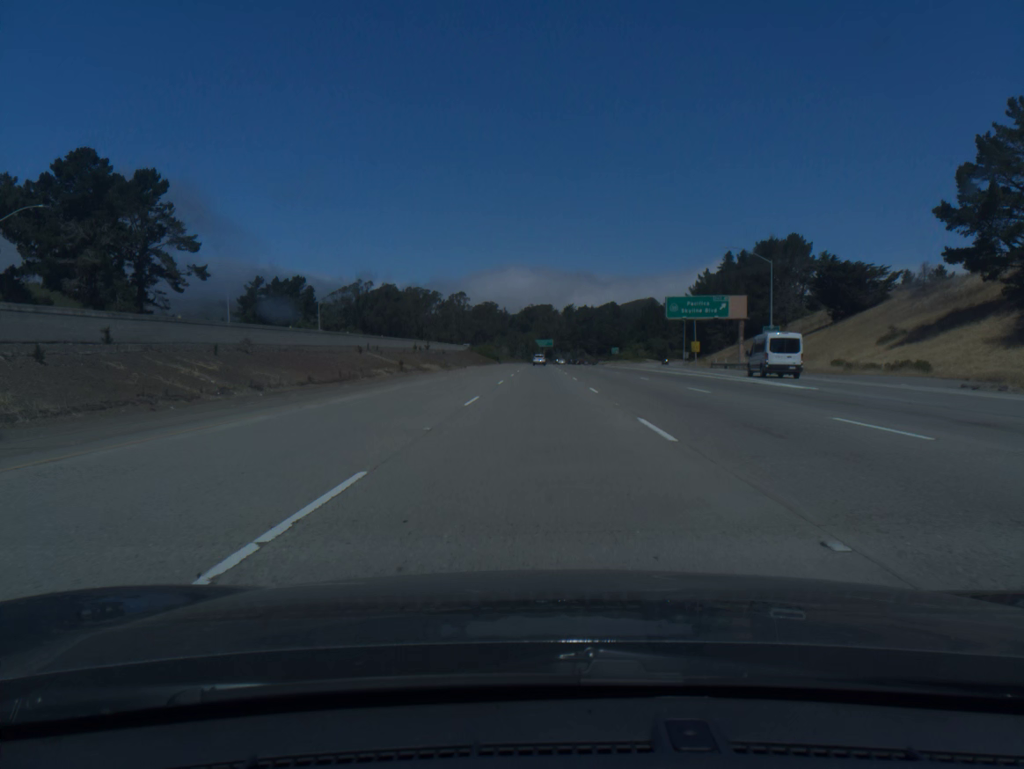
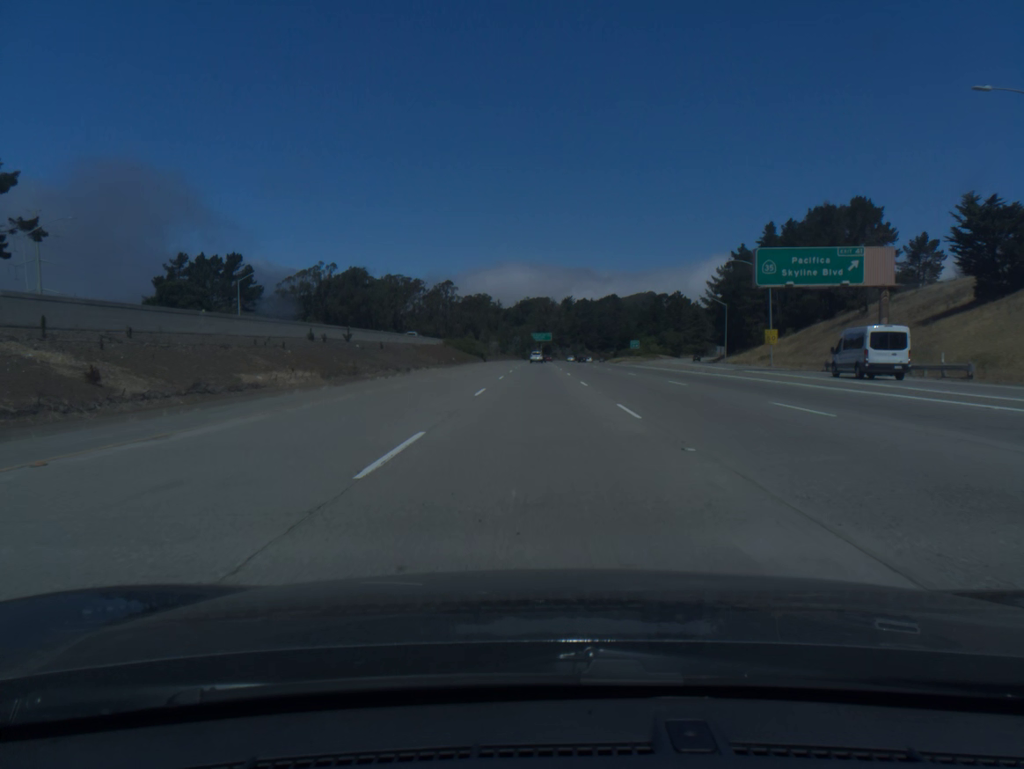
(0.0, +40.3) m; 0°
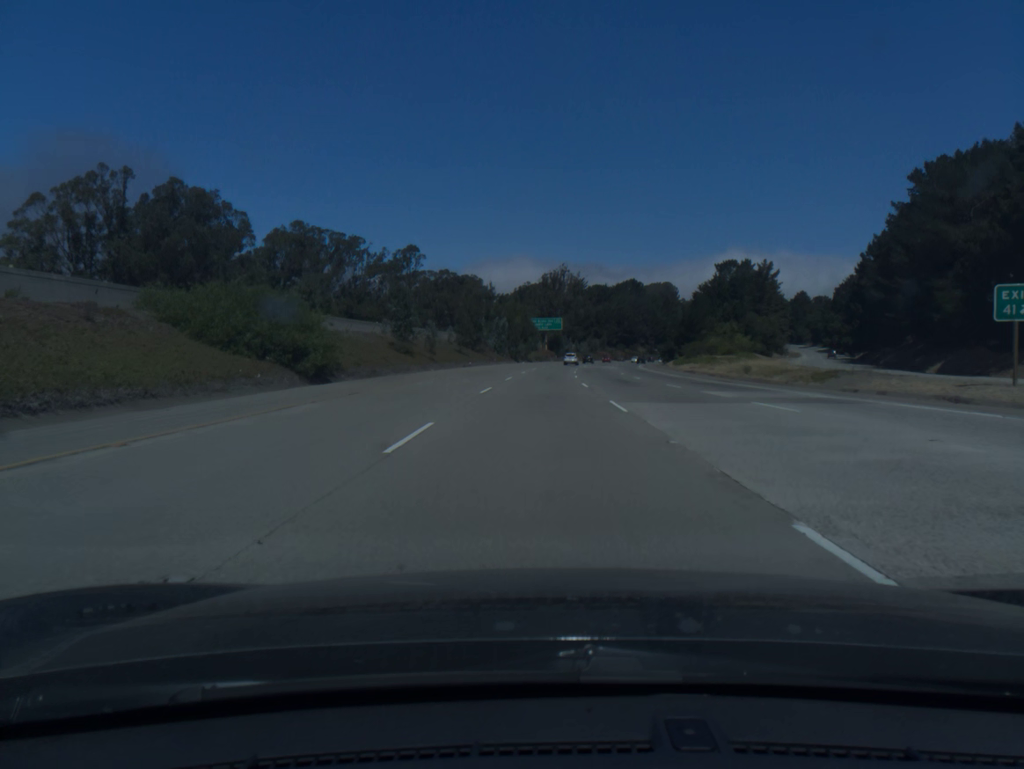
(0.0, +100.3) m; 0°
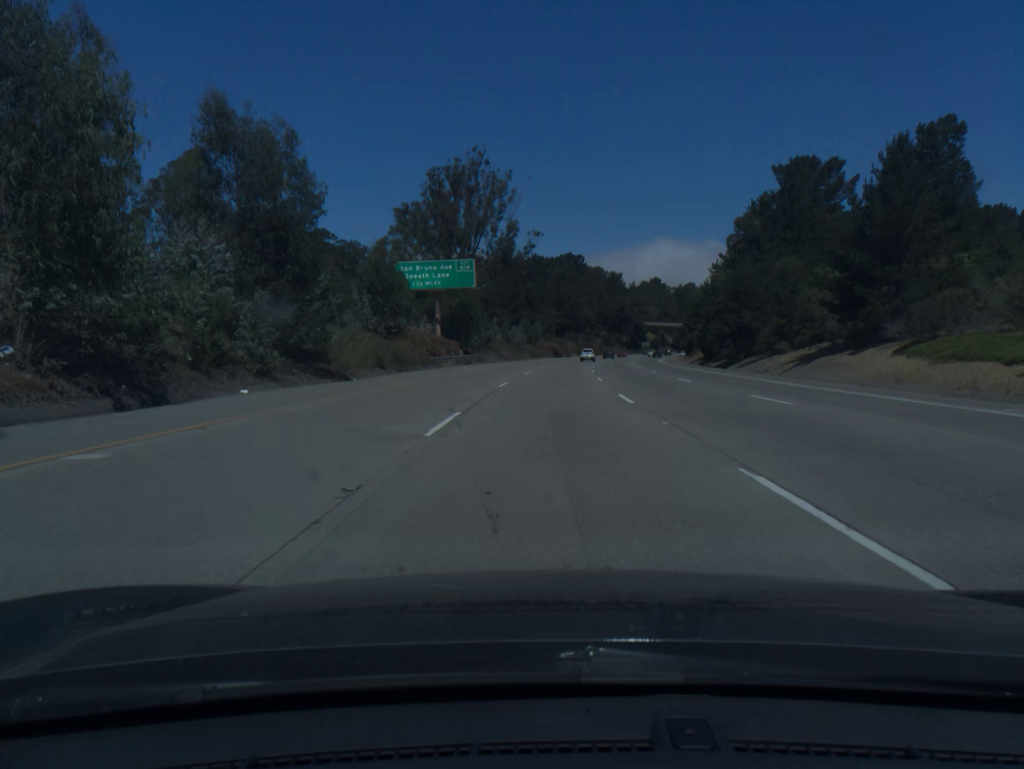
(+3.6, +100.2) m; +5°
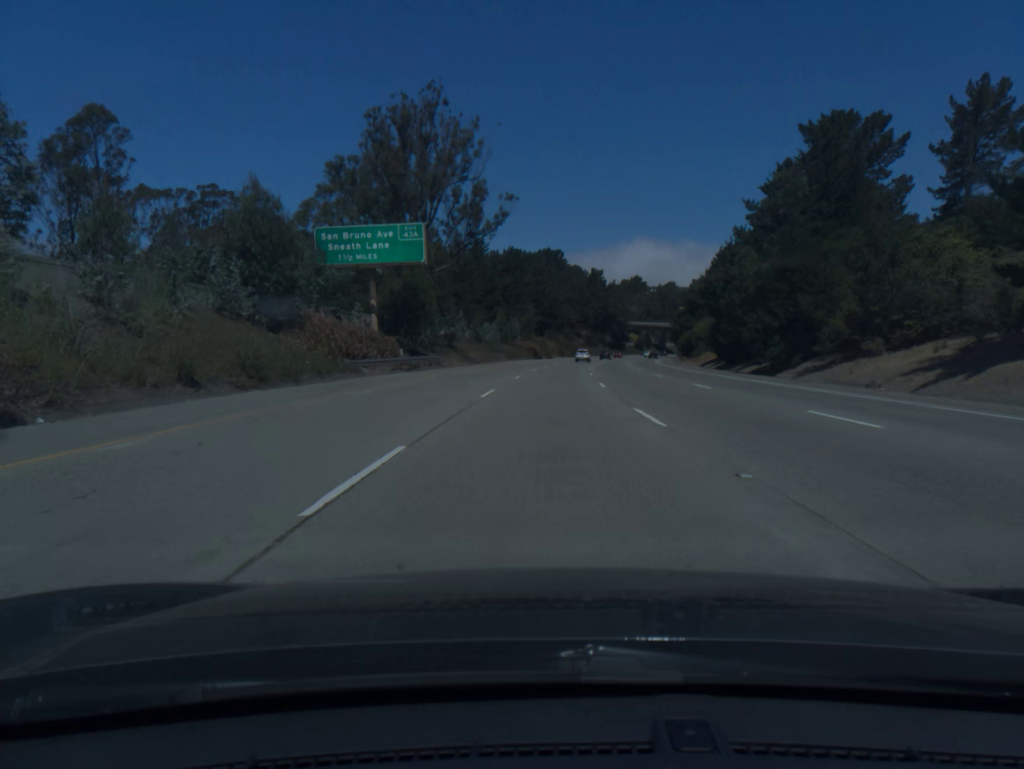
(+0.3, +20.1) m; +2°
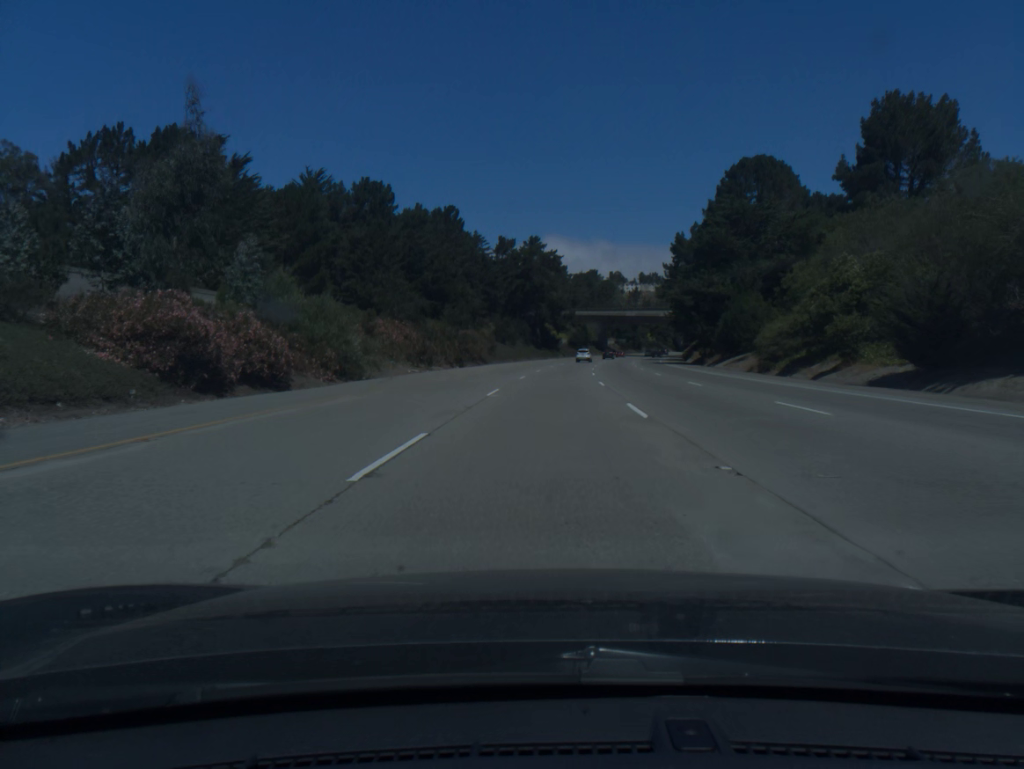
(+6.1, +100.4) m; +7°
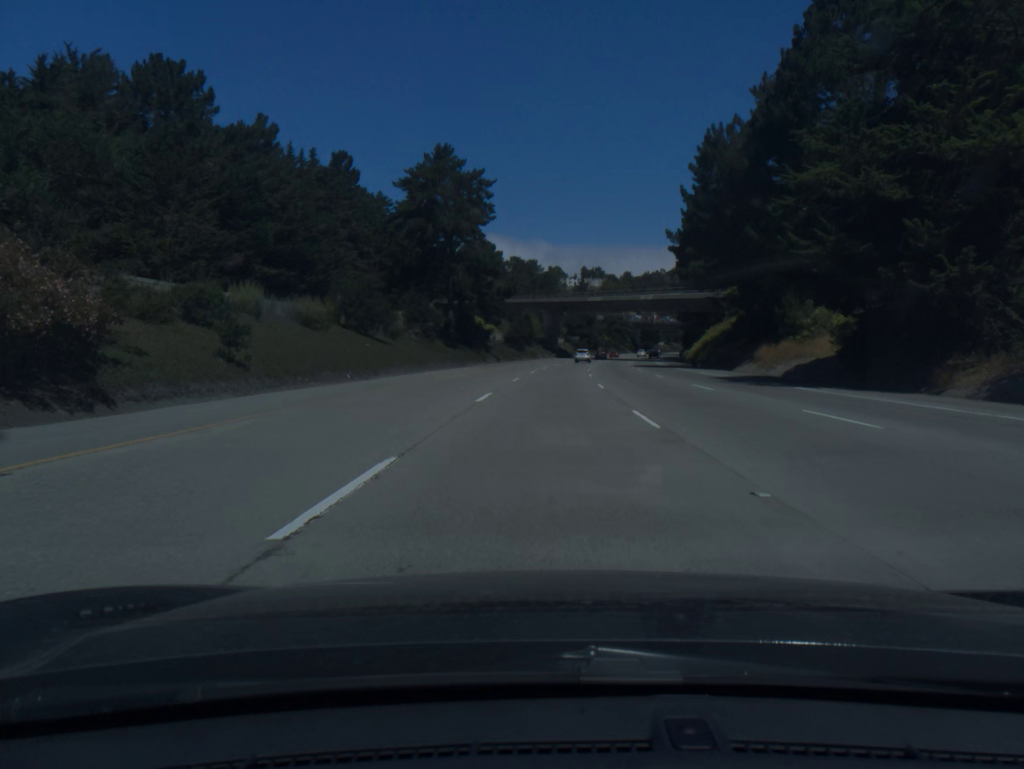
(+2.3, +60.4) m; +5°
